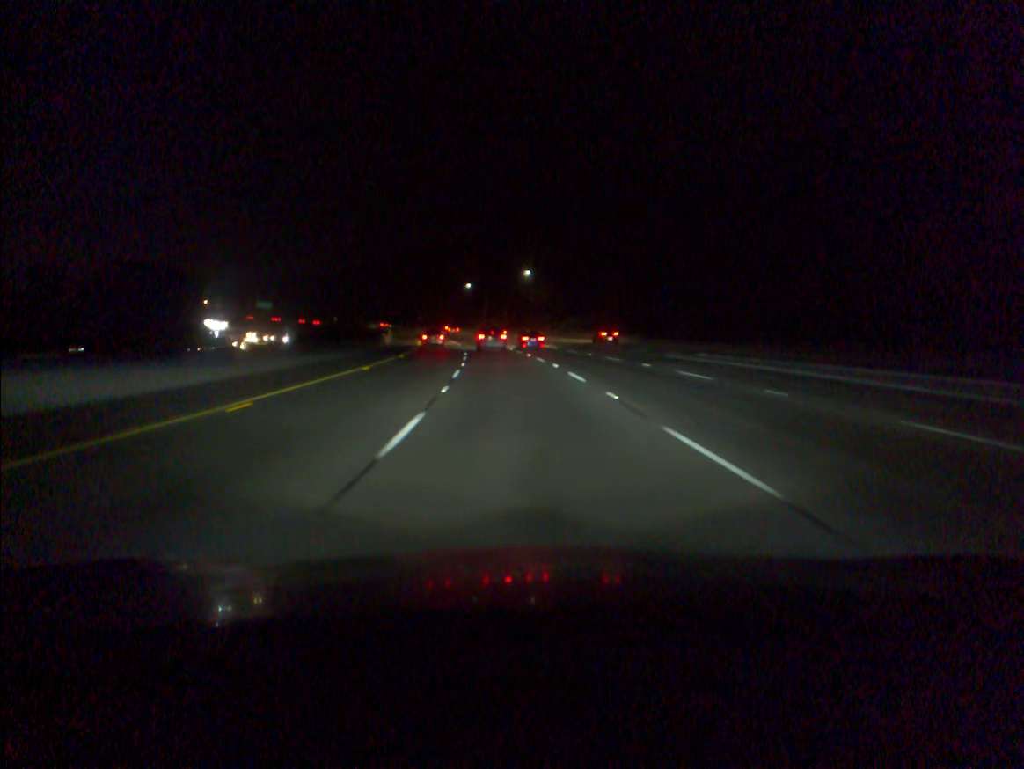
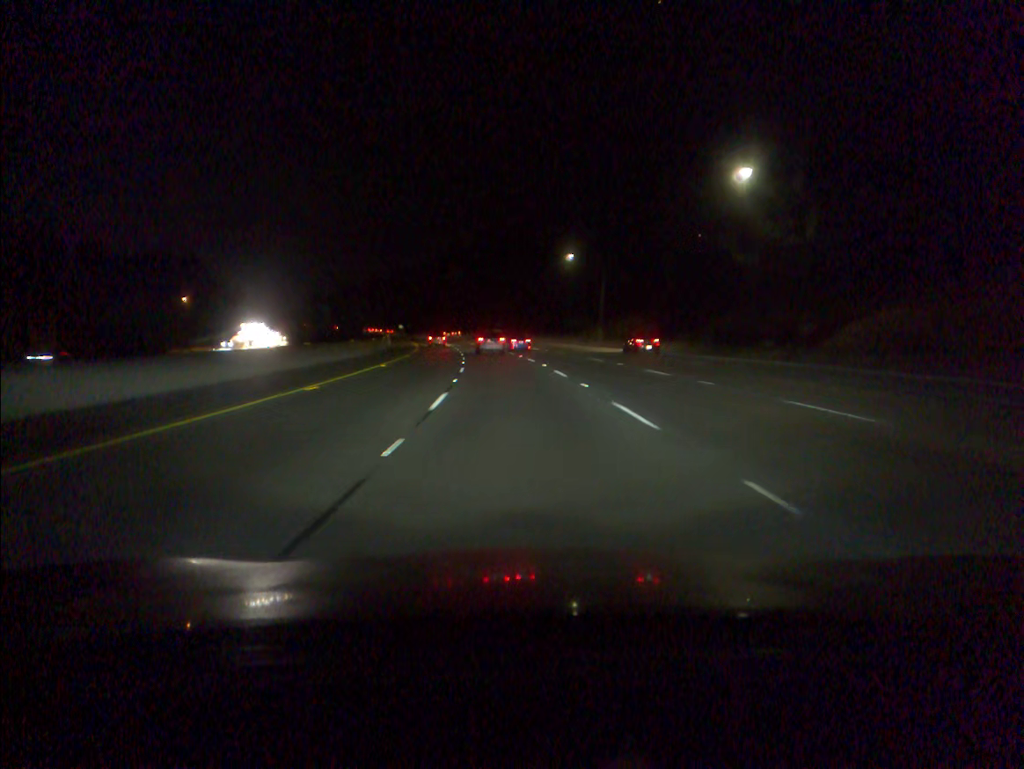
(-5.4, +81.6) m; -7°
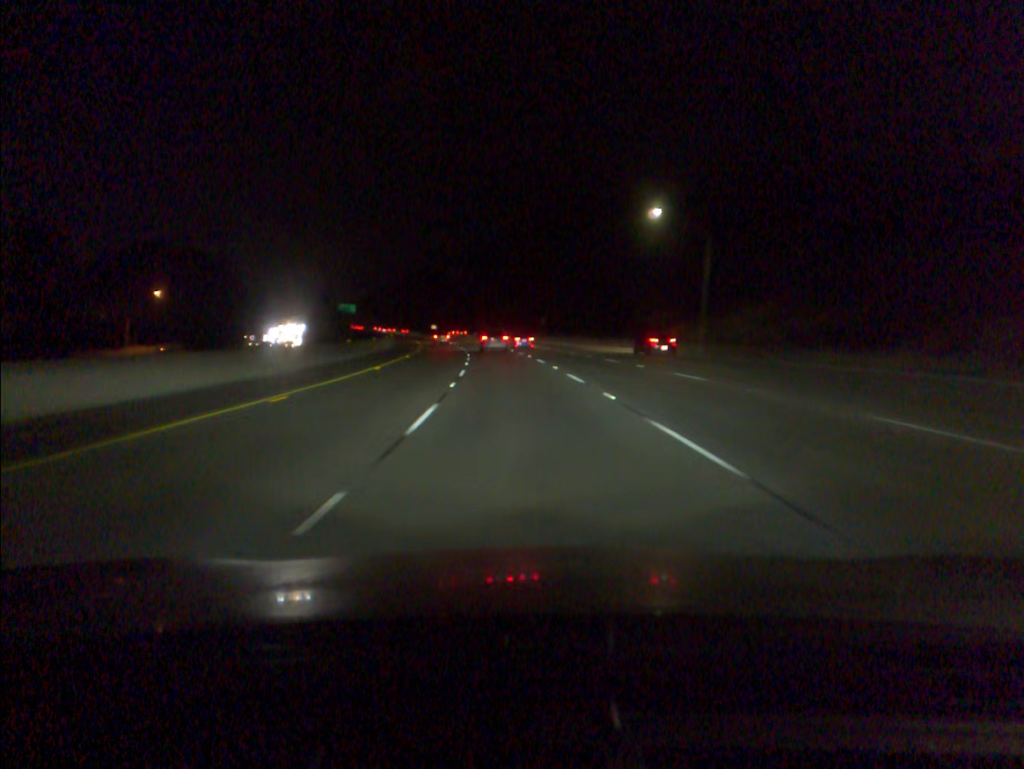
(-0.9, +32.9) m; -3°
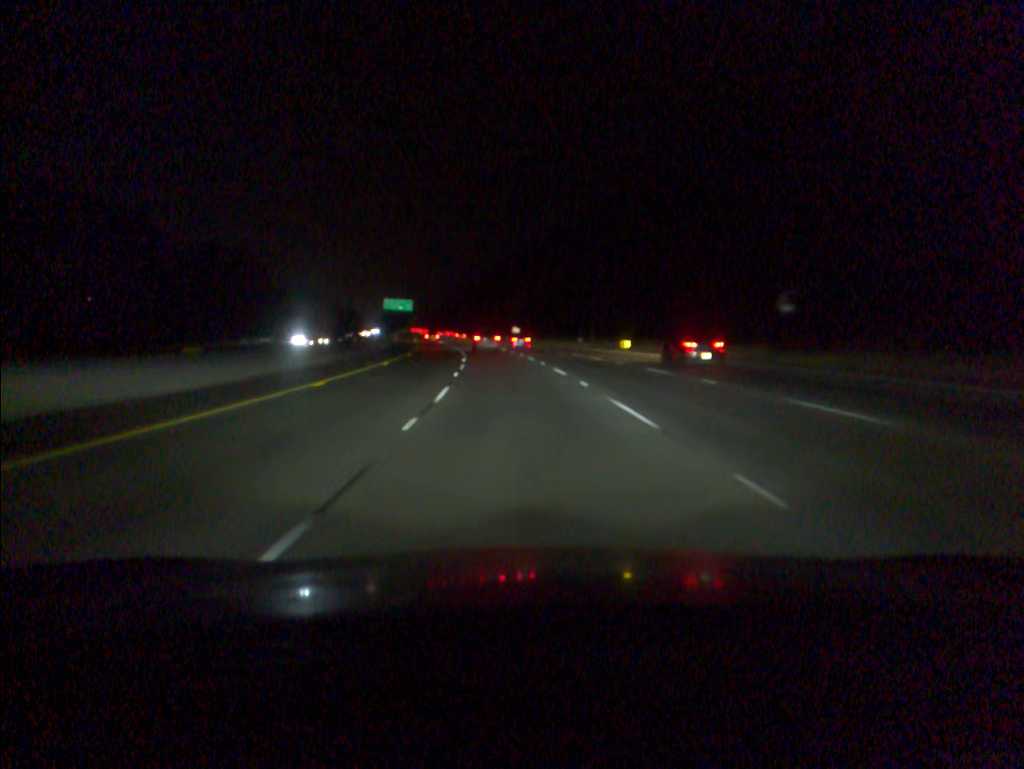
(-5.2, +83.0) m; -7°
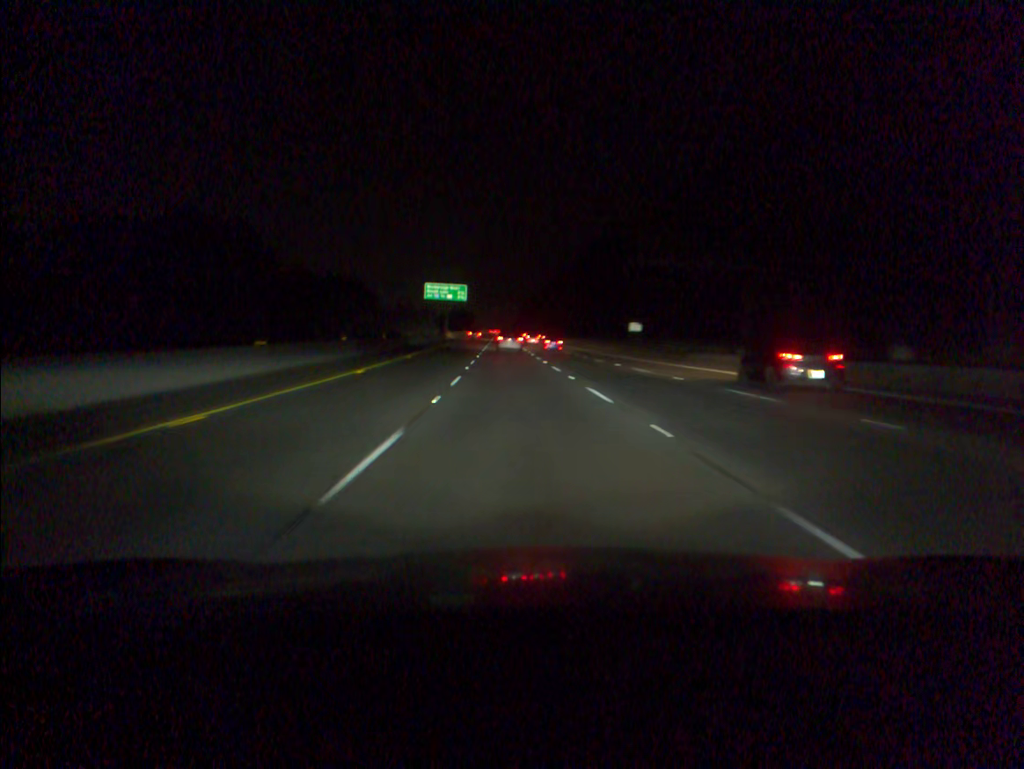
(-3.7, +67.5) m; -6°
